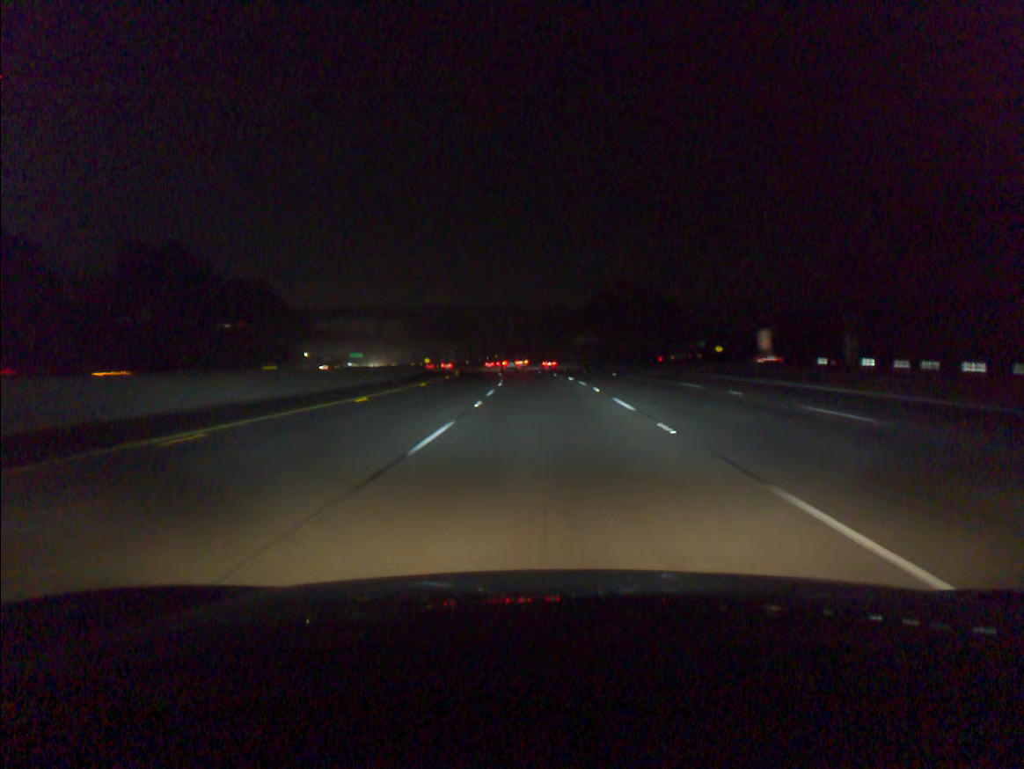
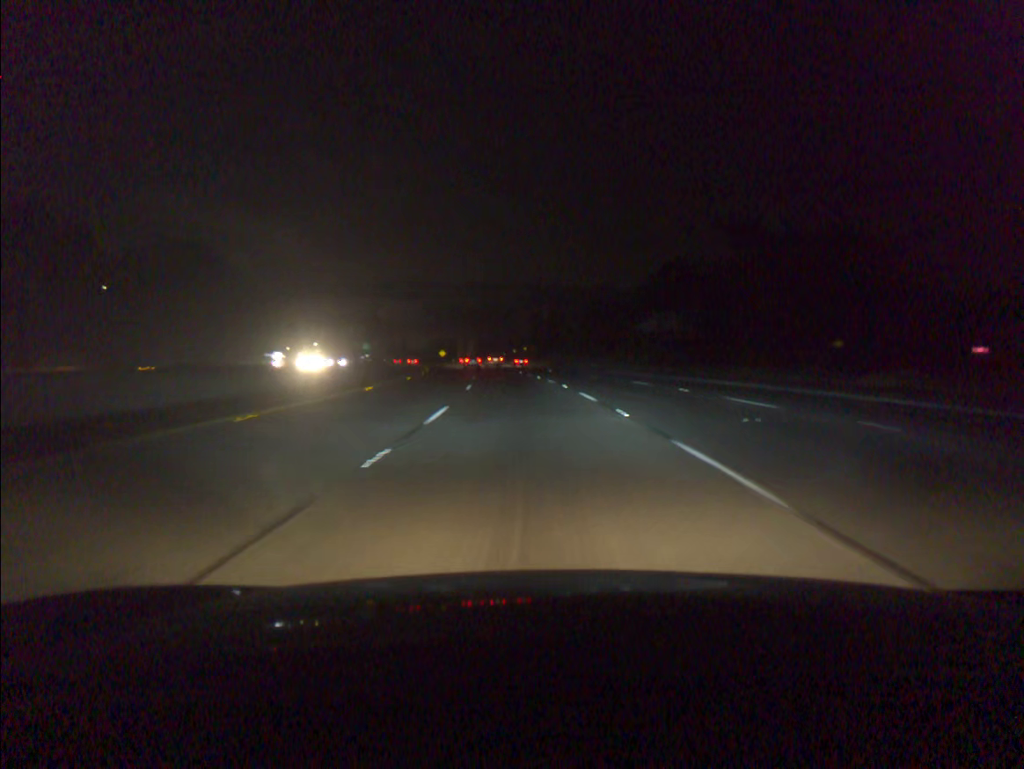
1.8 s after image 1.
(-1.0, +54.5) m; -3°
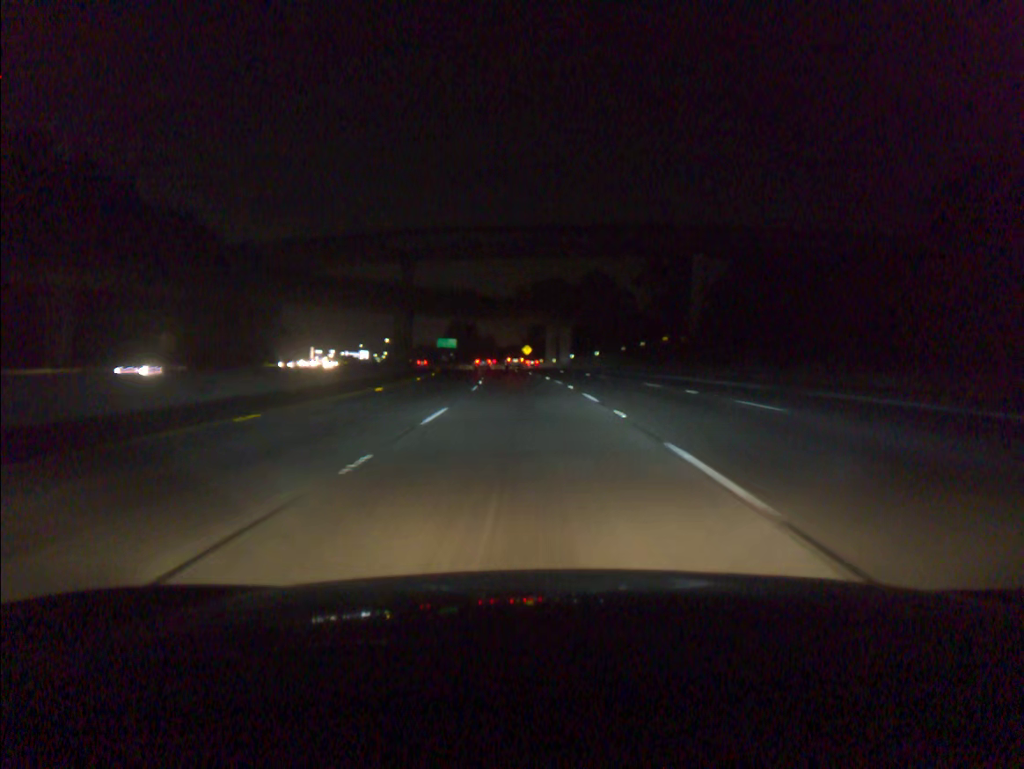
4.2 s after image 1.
(-4.8, +72.9) m; -8°
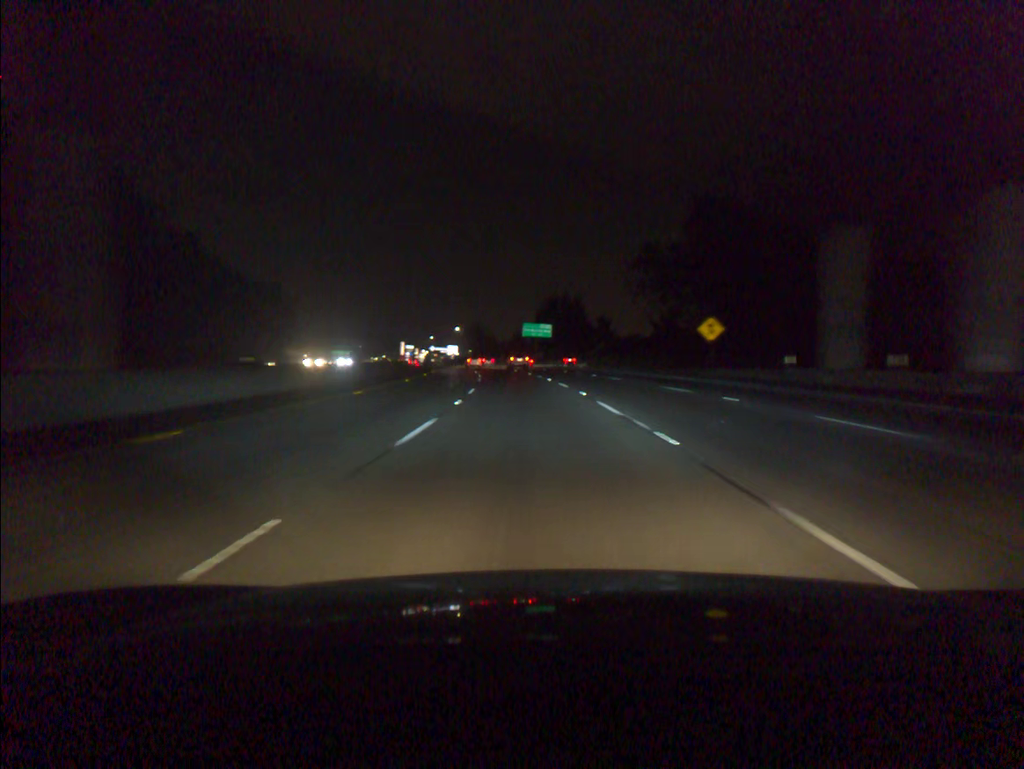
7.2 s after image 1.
(-6.4, +91.6) m; -8°
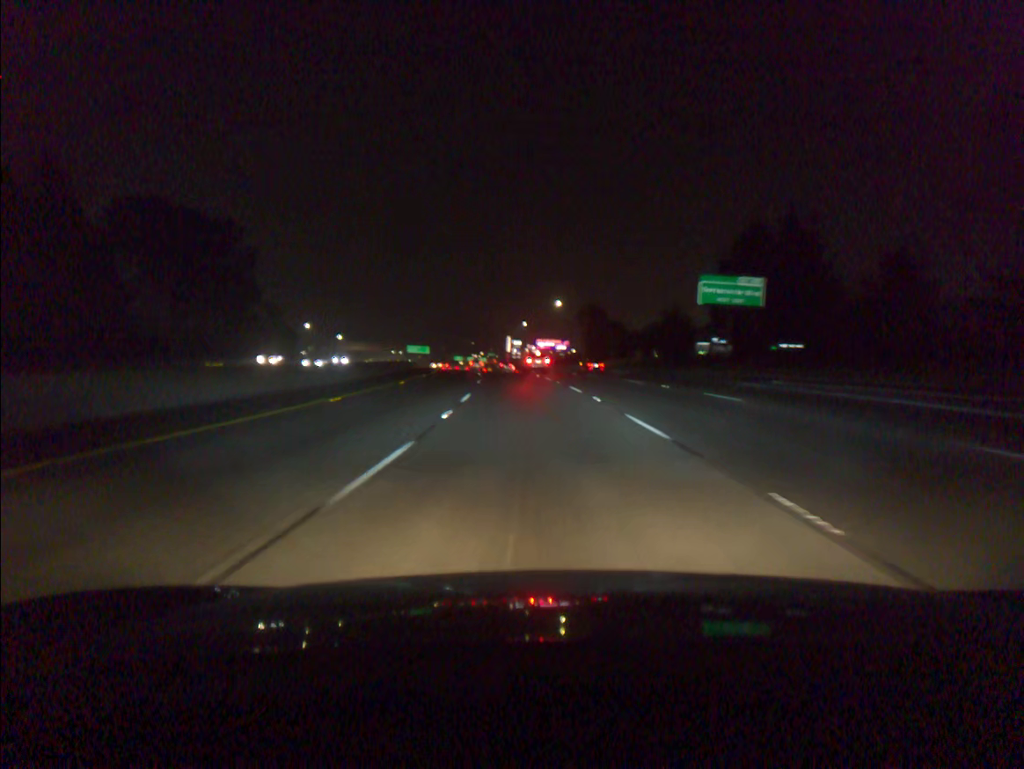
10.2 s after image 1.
(-7.1, +91.6) m; -9°
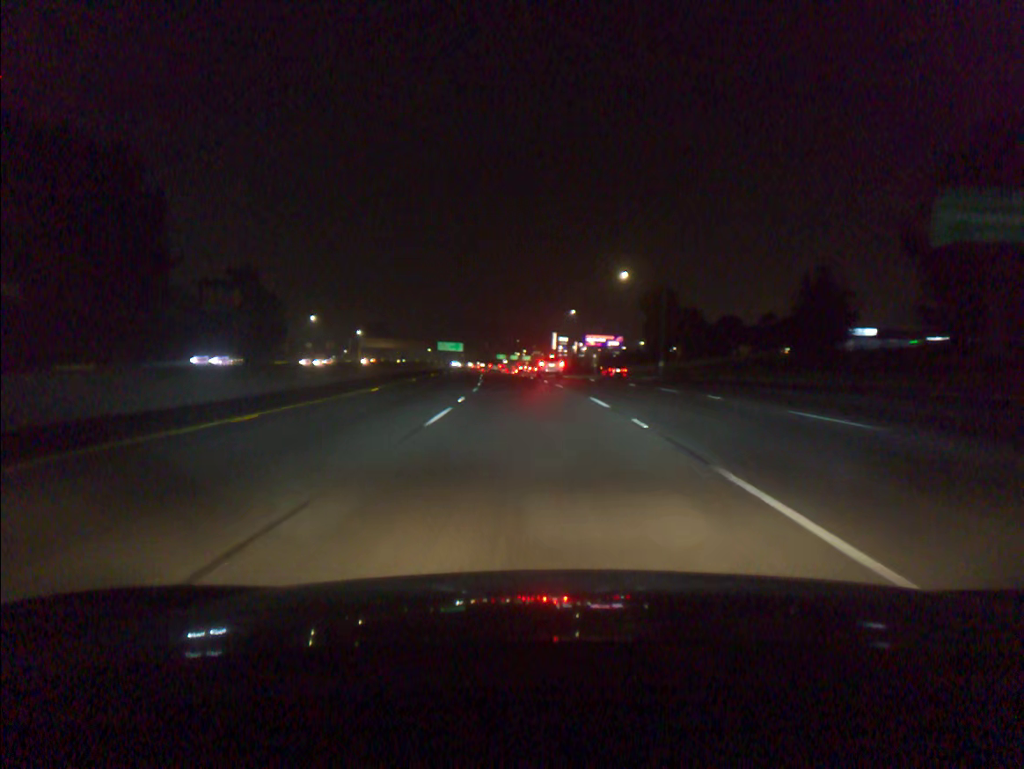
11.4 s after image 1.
(-1.1, +36.8) m; -3°
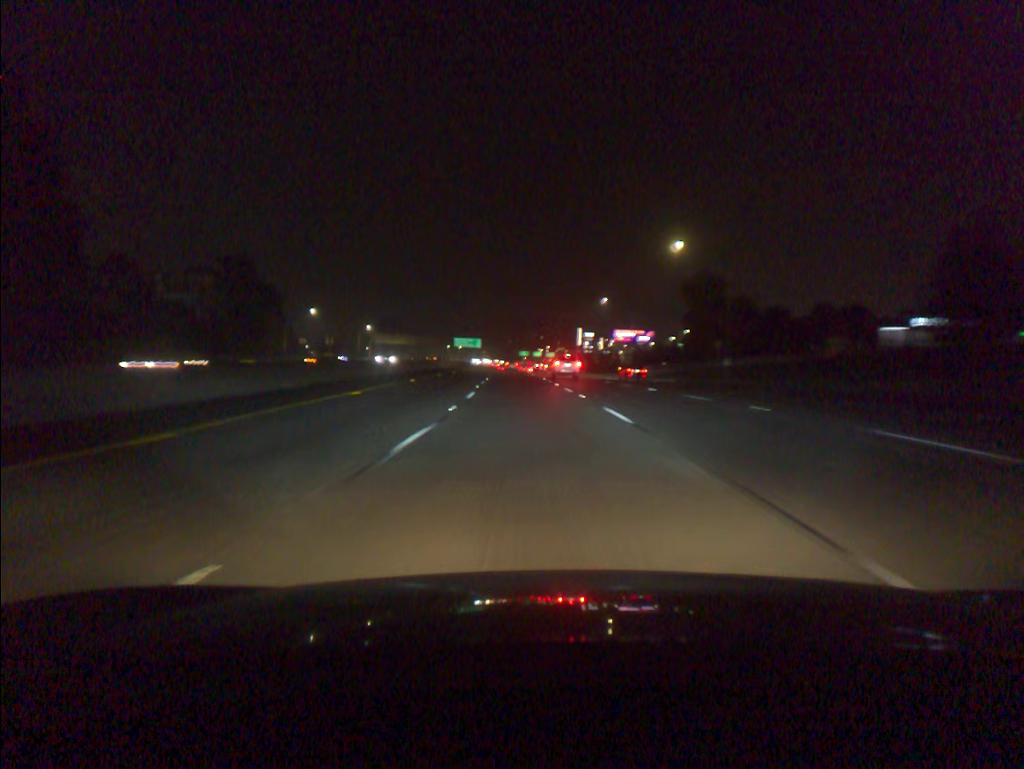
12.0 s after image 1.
(-0.3, +18.4) m; -2°
